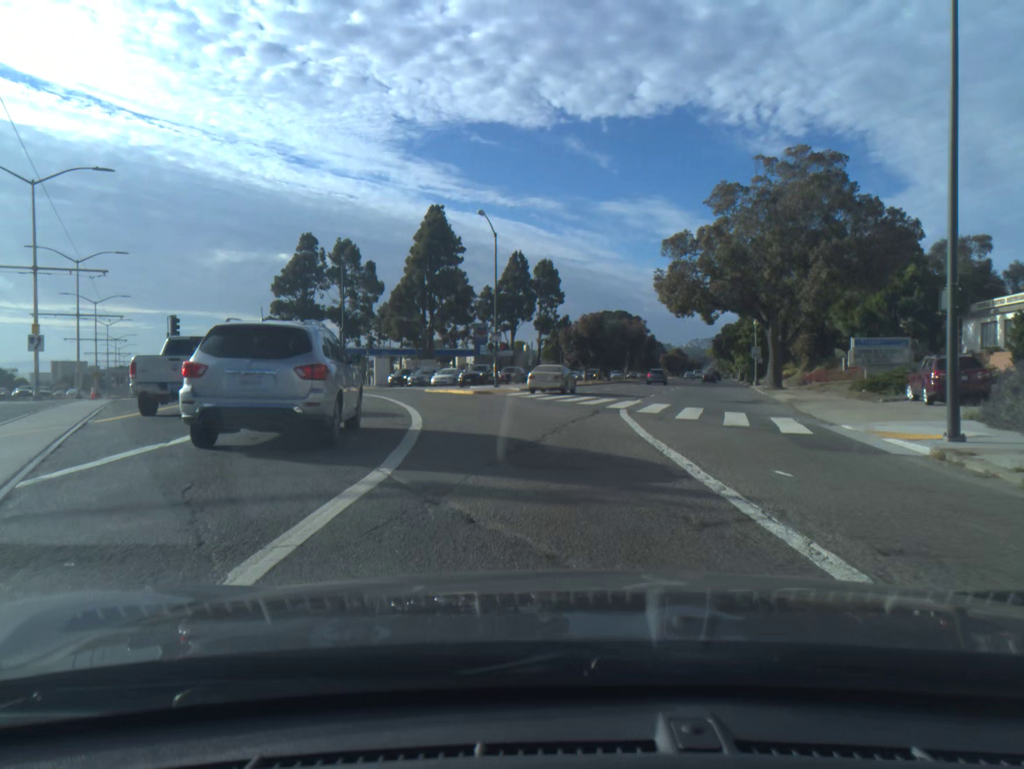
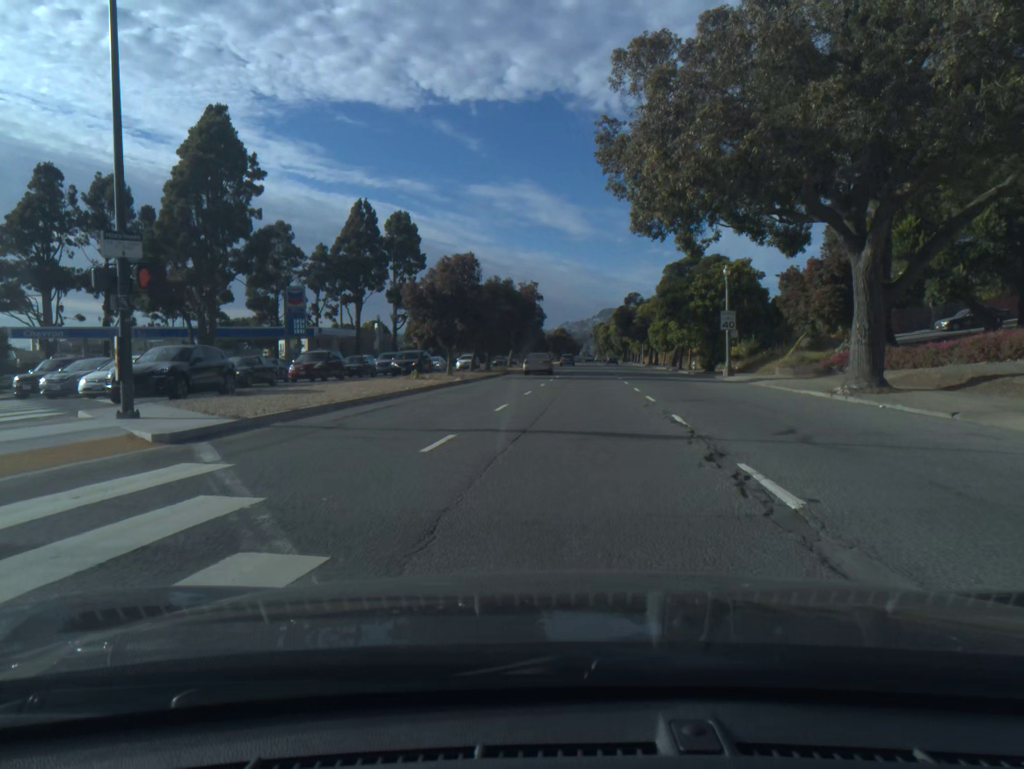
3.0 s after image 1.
(+2.1, +32.3) m; +9°
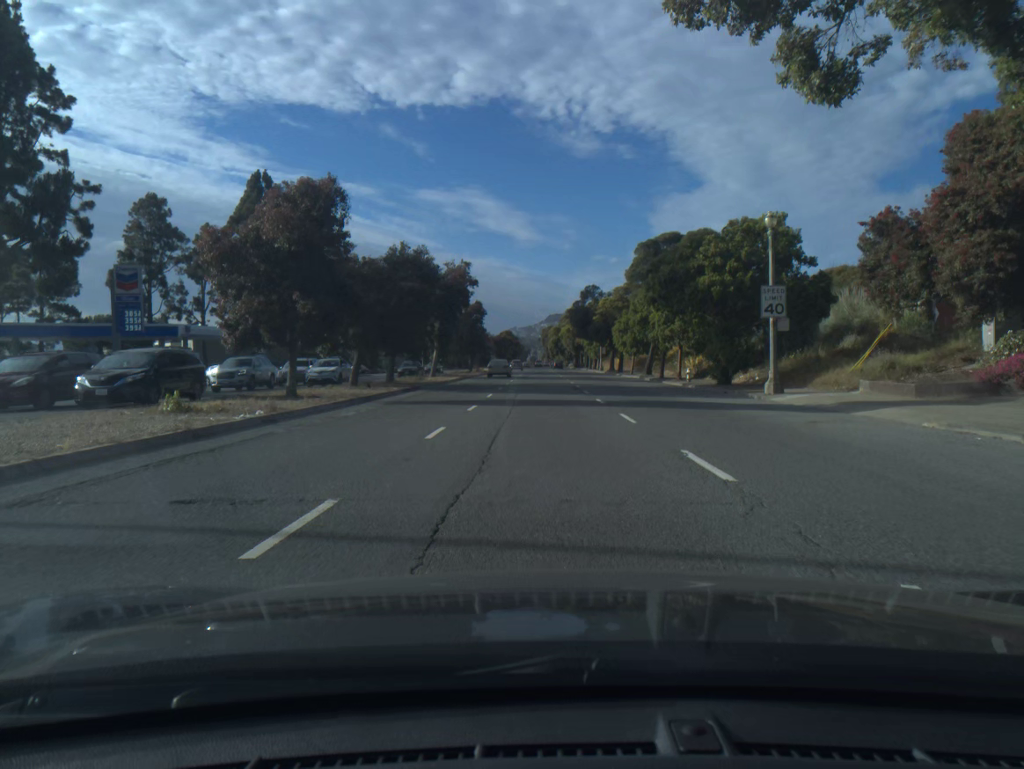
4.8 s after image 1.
(+0.8, +19.6) m; +3°
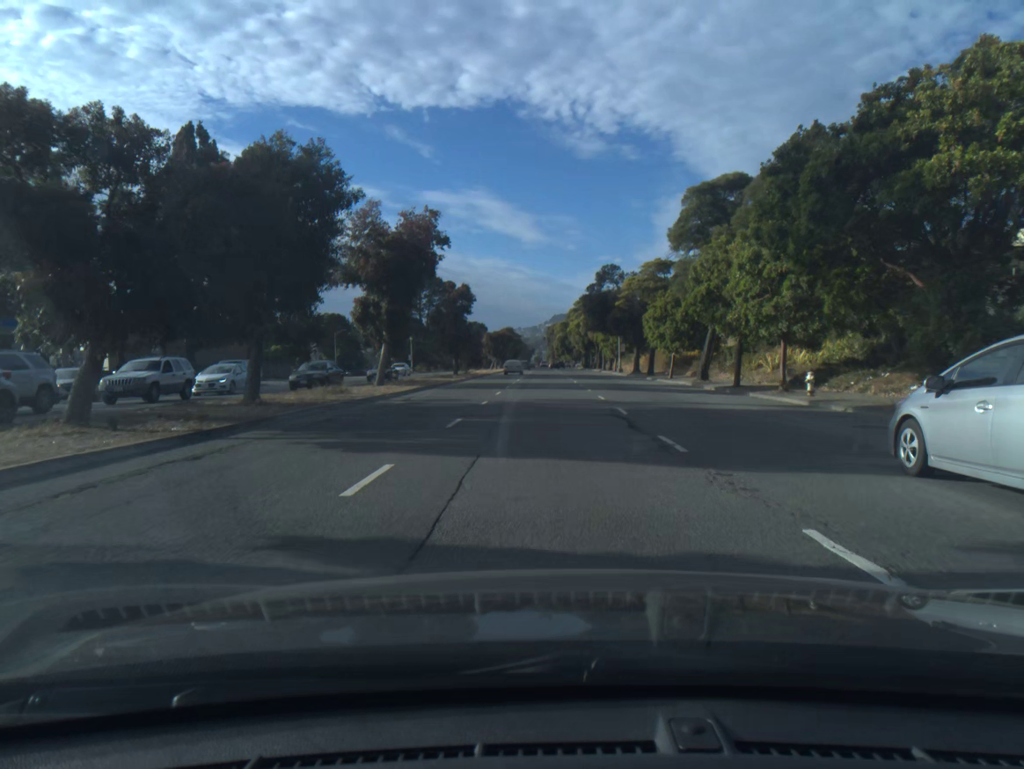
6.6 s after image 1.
(-0.1, +19.7) m; 0°
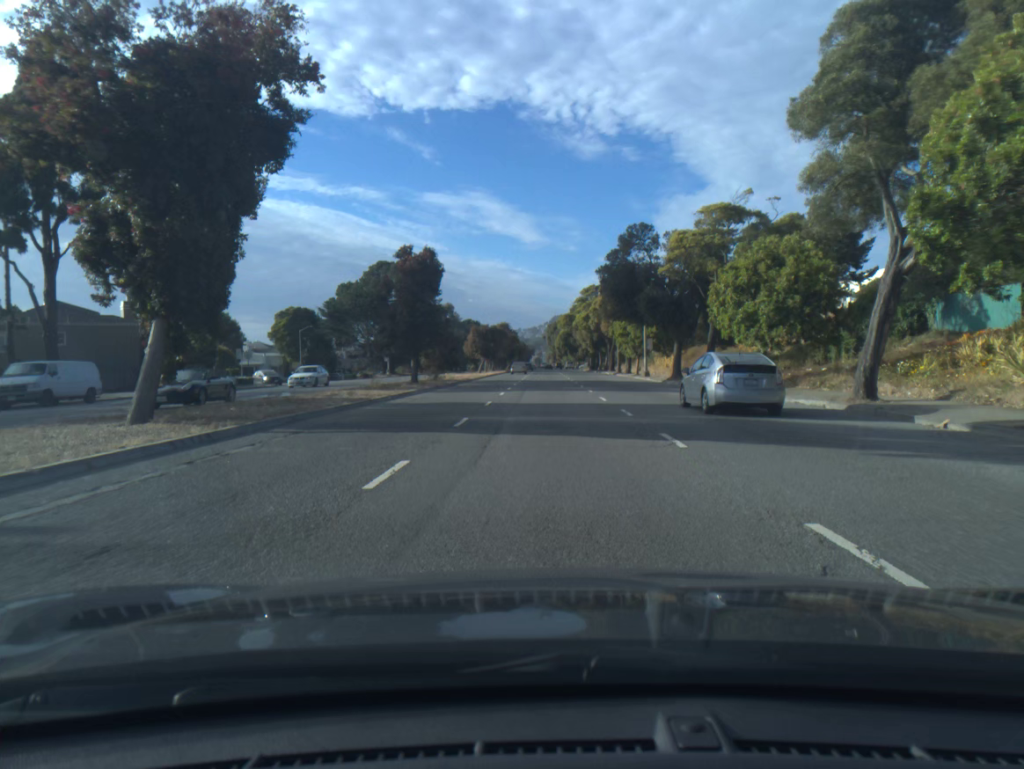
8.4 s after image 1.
(0.0, +21.4) m; 0°
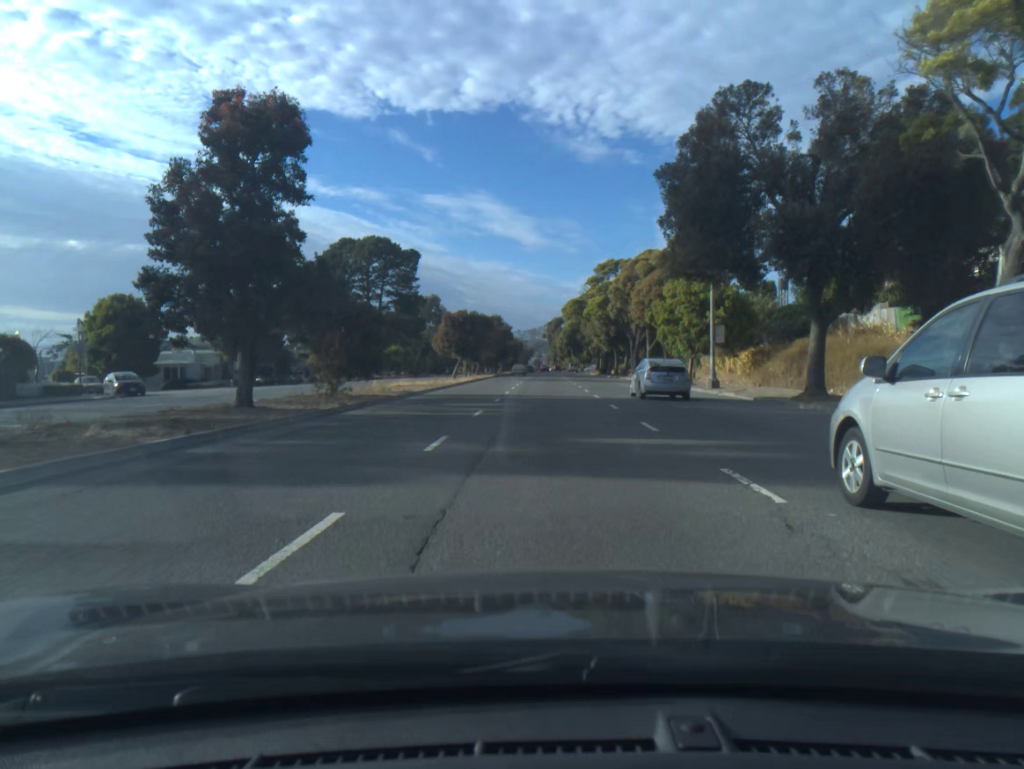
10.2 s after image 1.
(0.0, +25.6) m; 0°
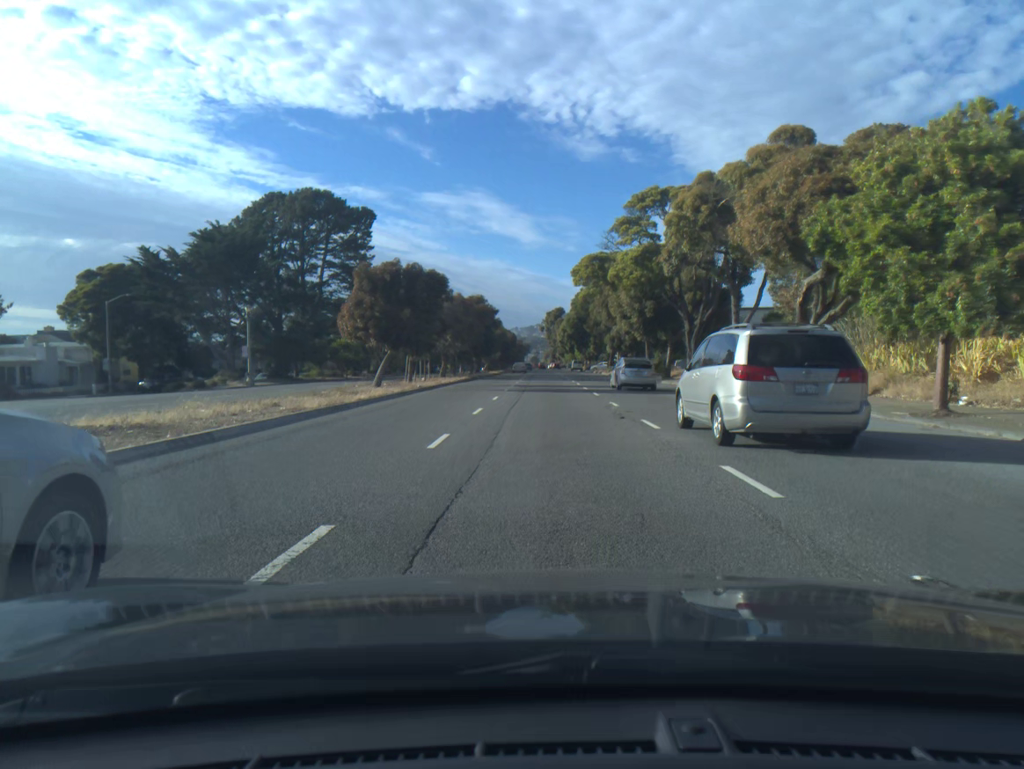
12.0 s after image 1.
(0.0, +29.3) m; 0°
